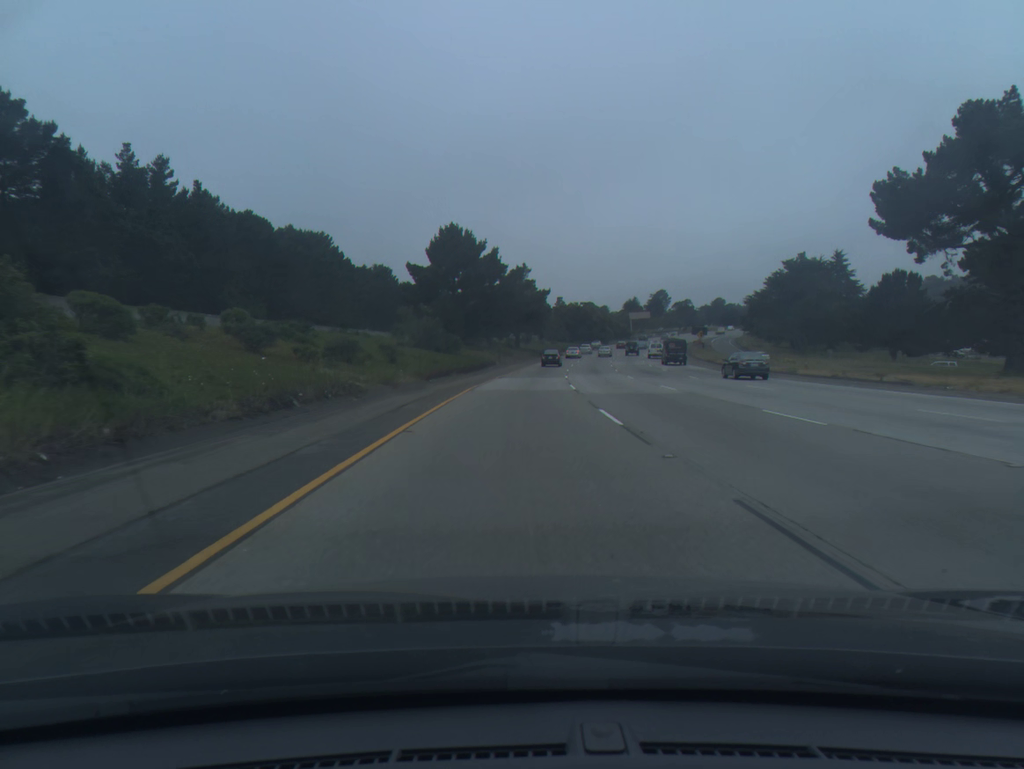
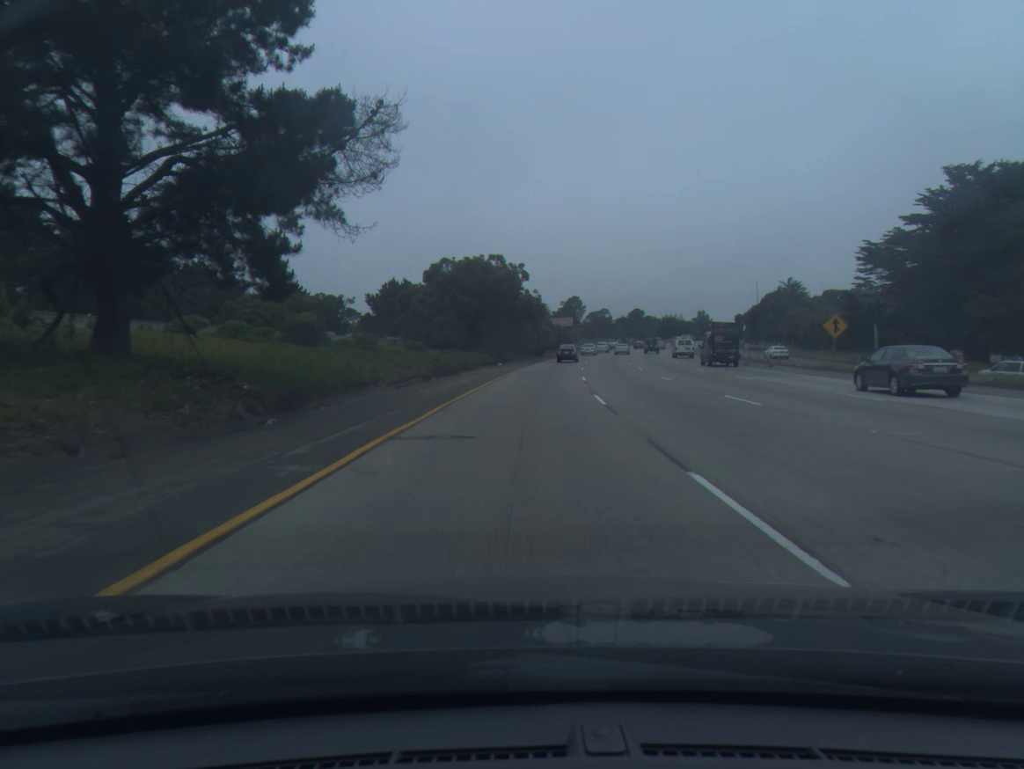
(+6.2, +97.4) m; +8°
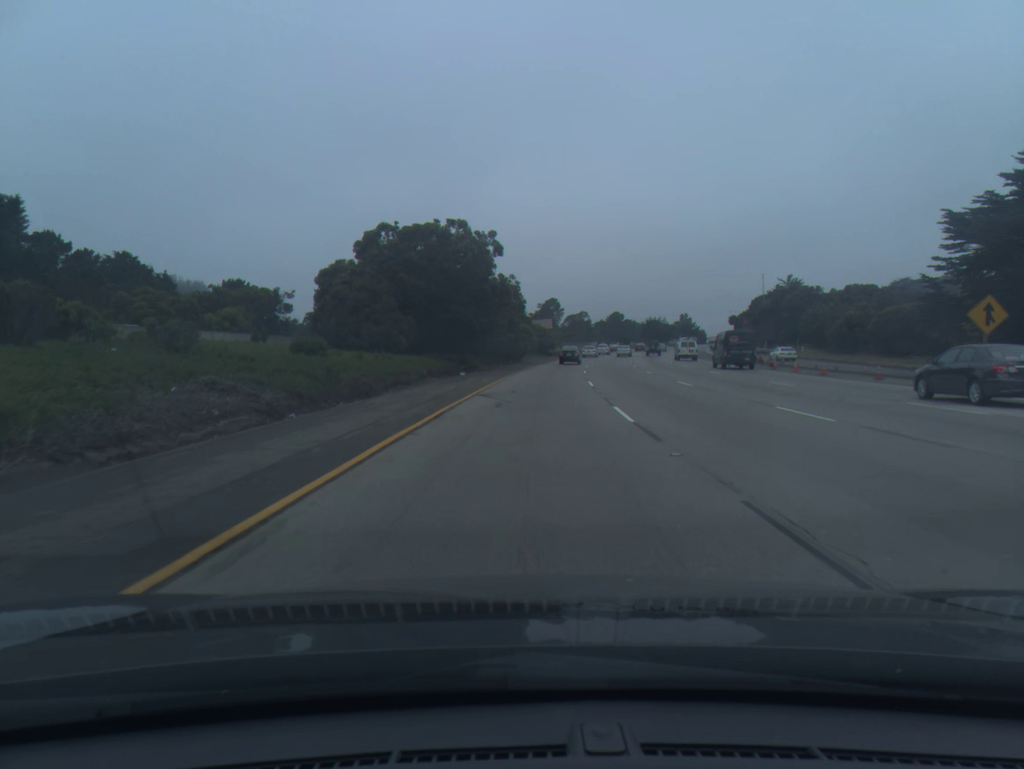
(+0.3, +19.4) m; +2°
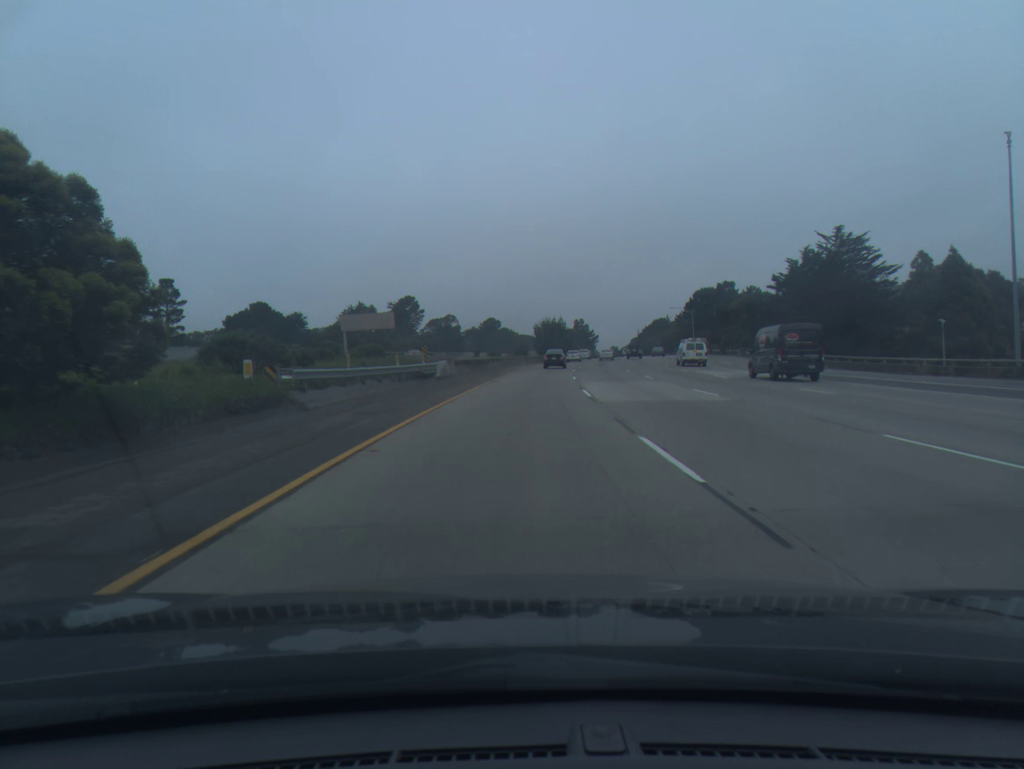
(+8.1, +94.0) m; +10°
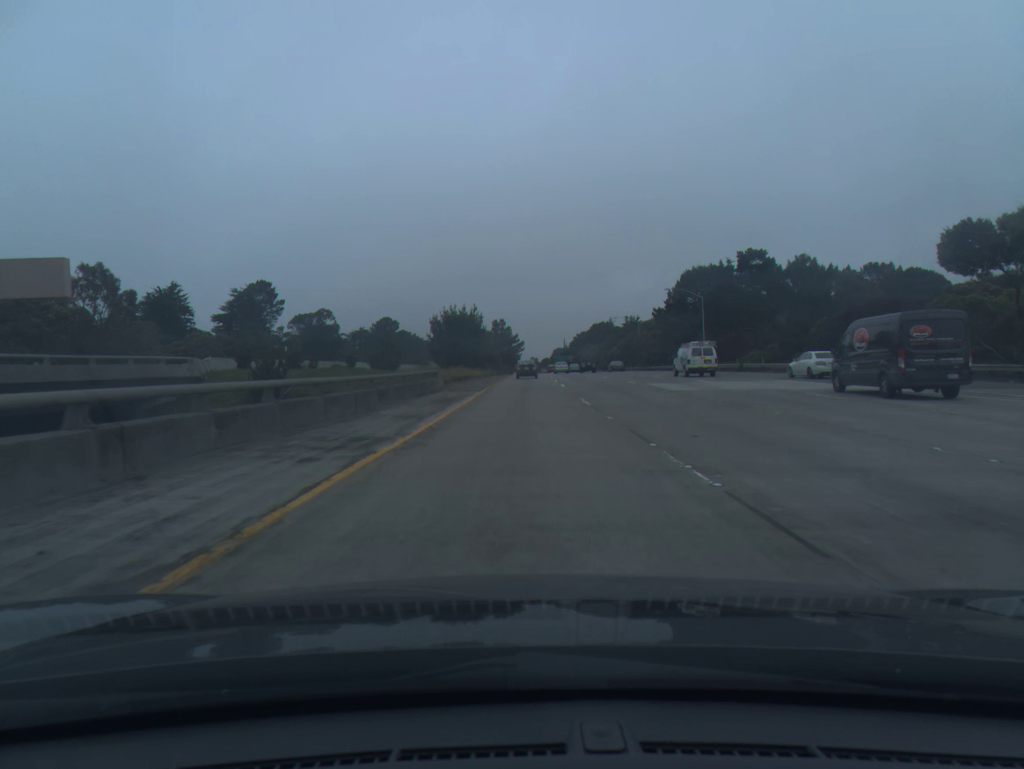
(+4.0, +73.3) m; +6°
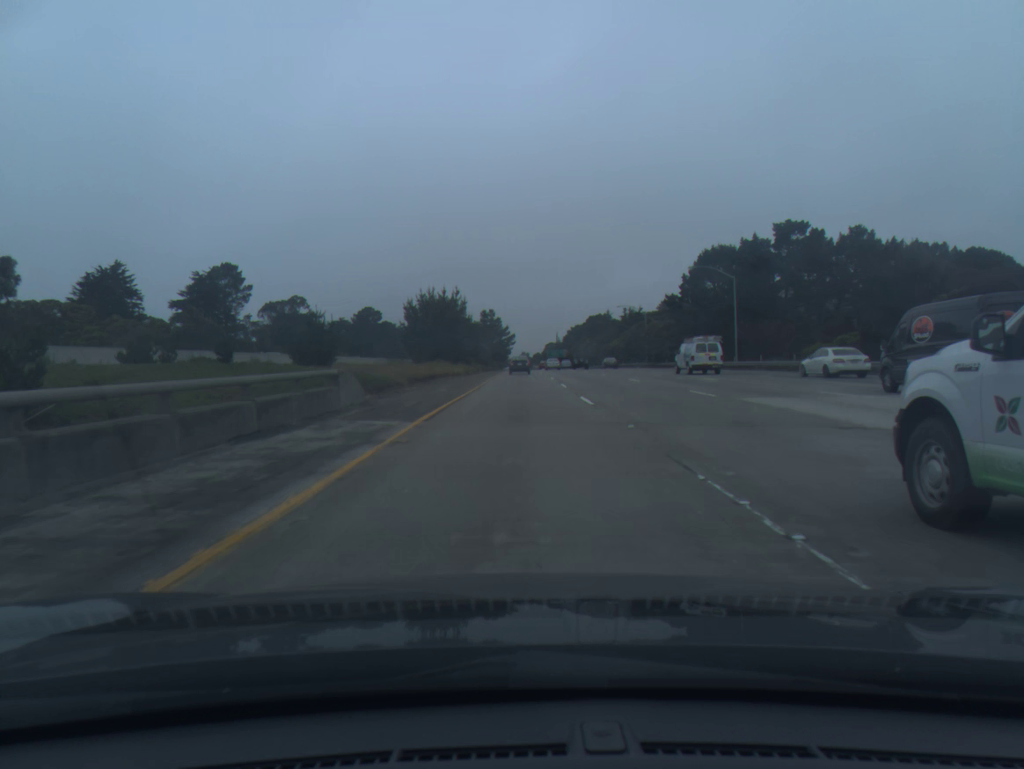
(+0.2, +18.3) m; +1°
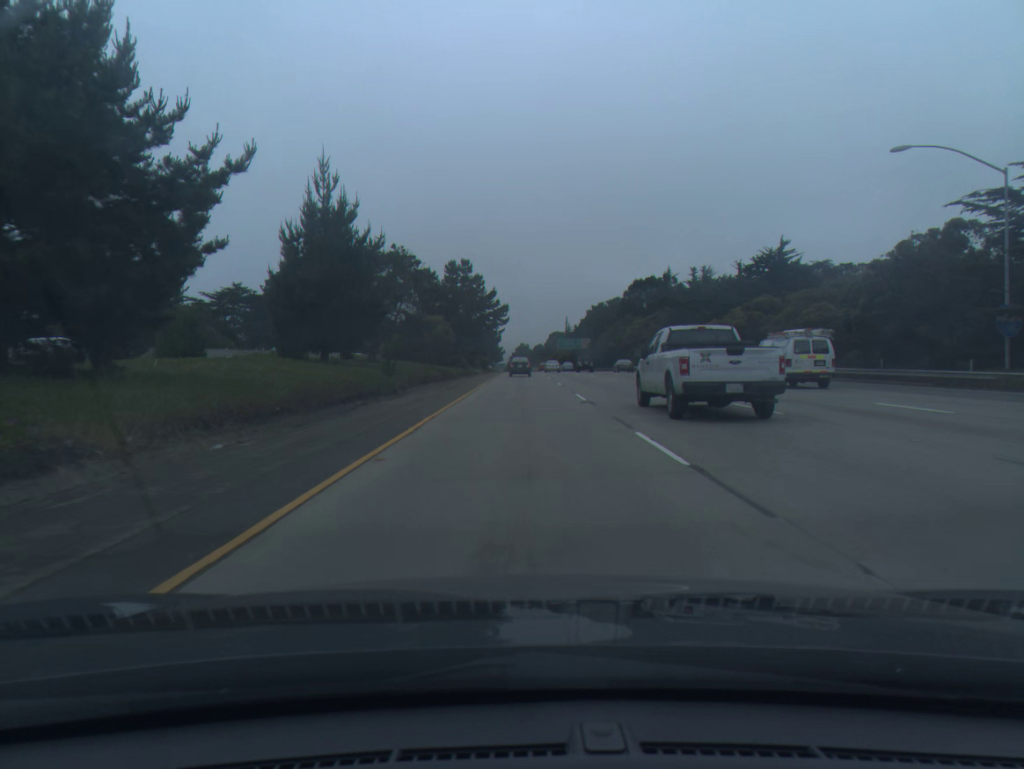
(+0.5, +93.1) m; 0°
